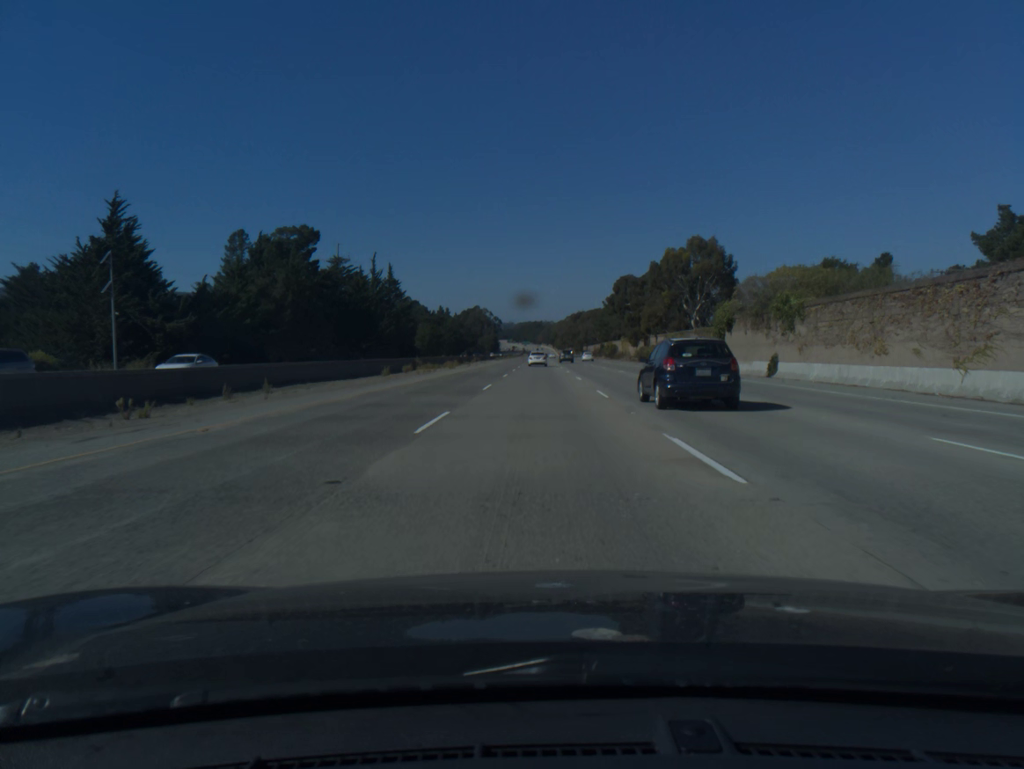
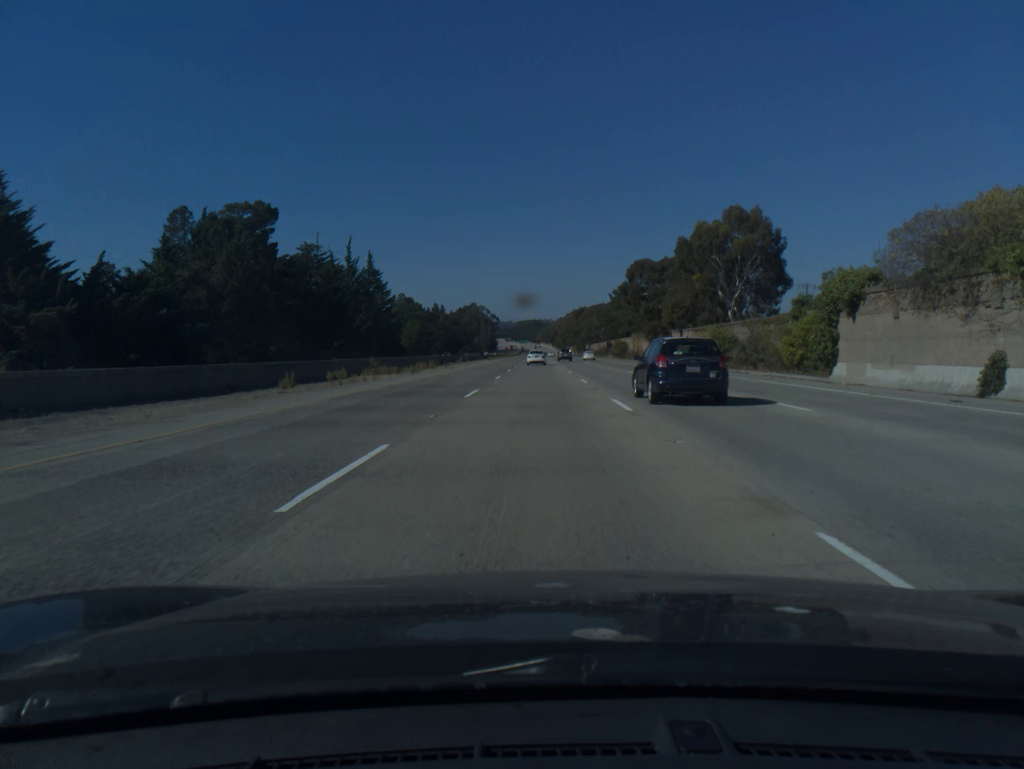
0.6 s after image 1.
(0.0, +20.6) m; 0°
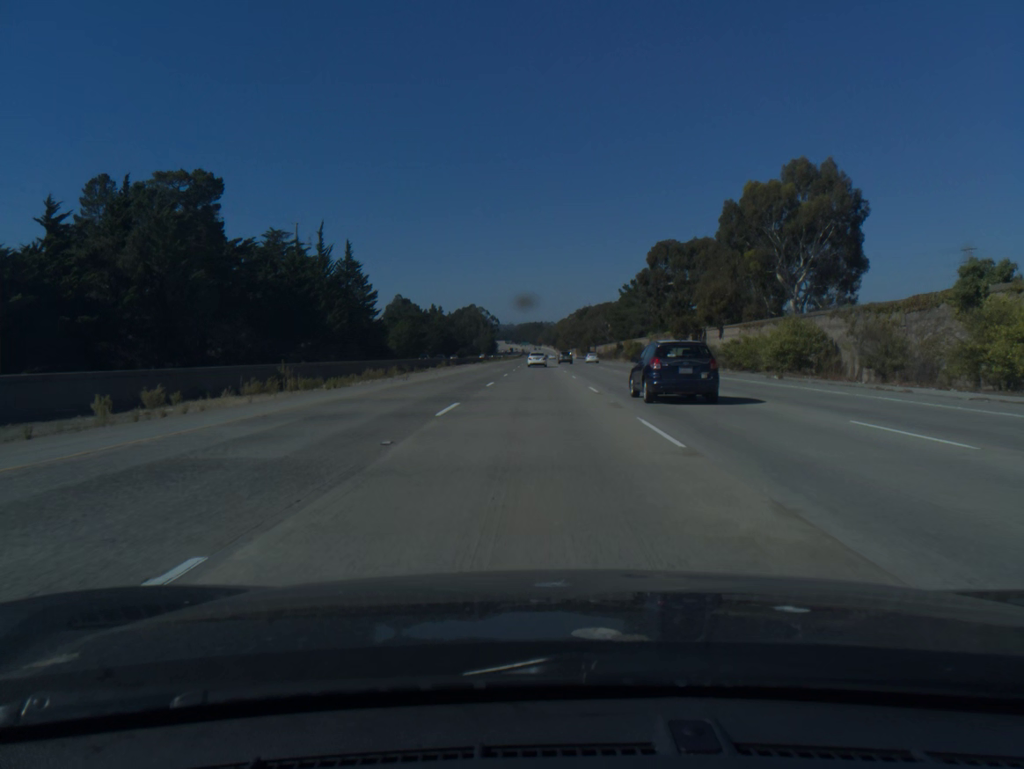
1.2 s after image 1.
(0.0, +20.6) m; 0°
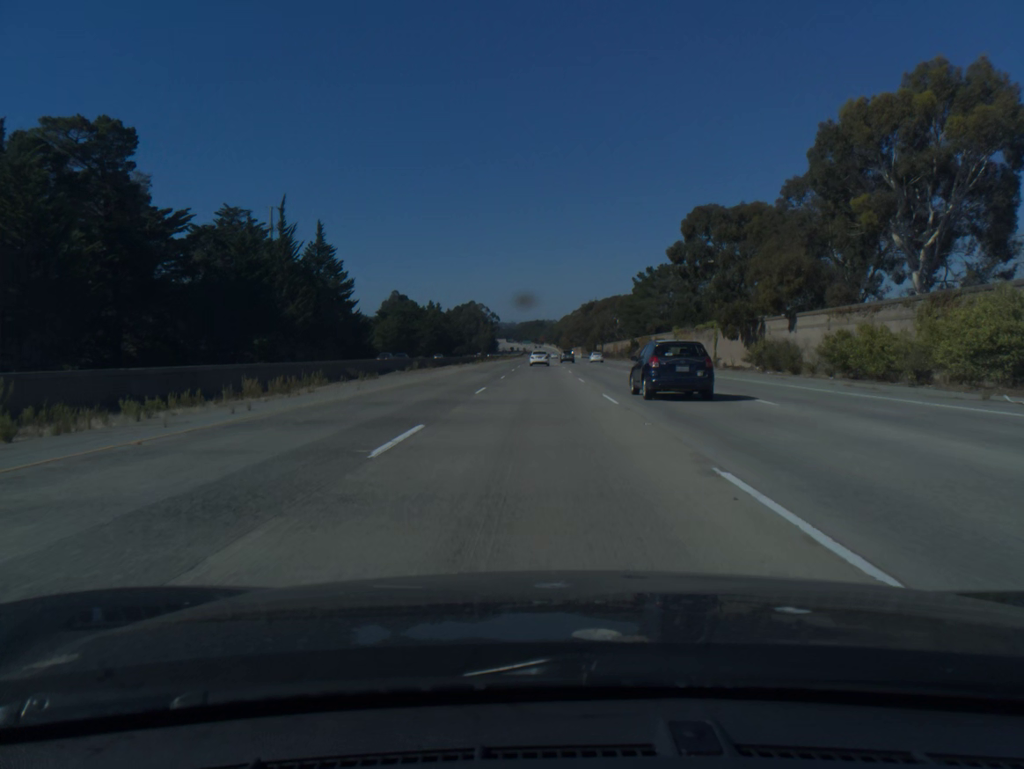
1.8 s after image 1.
(0.0, +20.5) m; 0°
